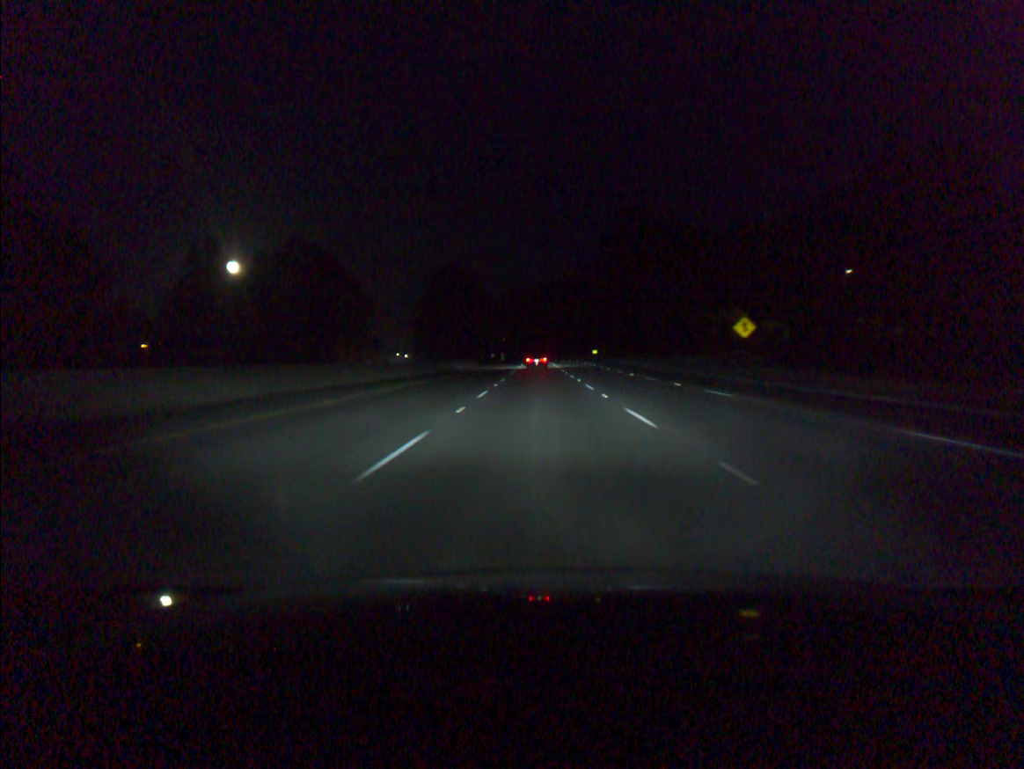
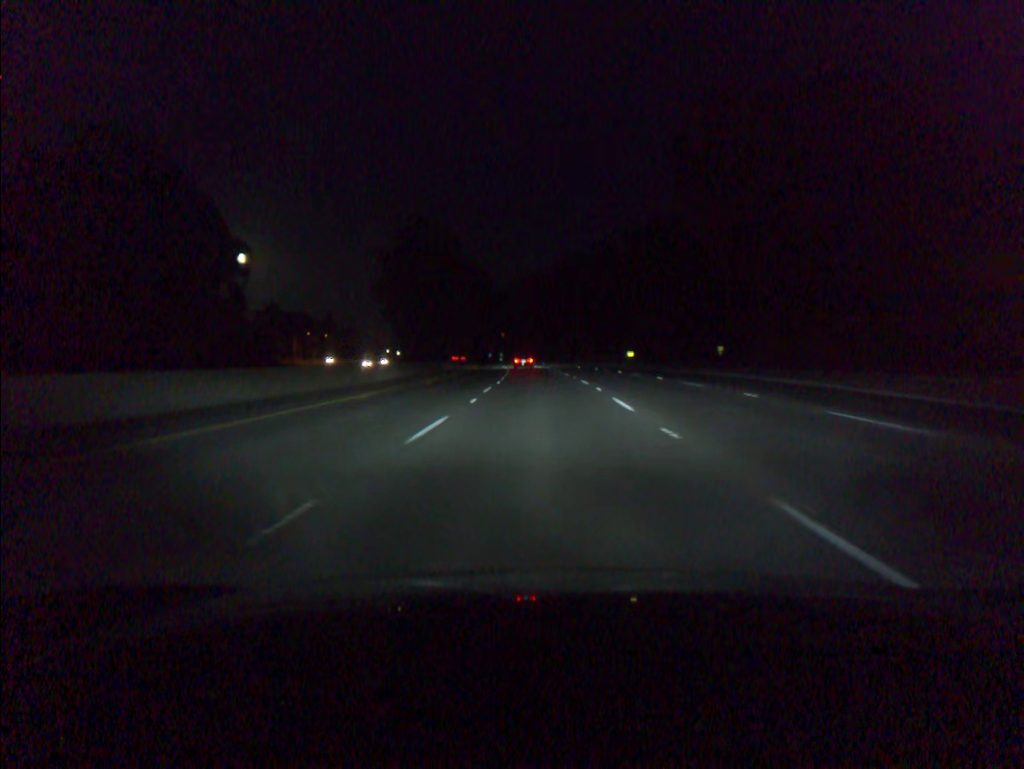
(-0.2, +69.6) m; -1°
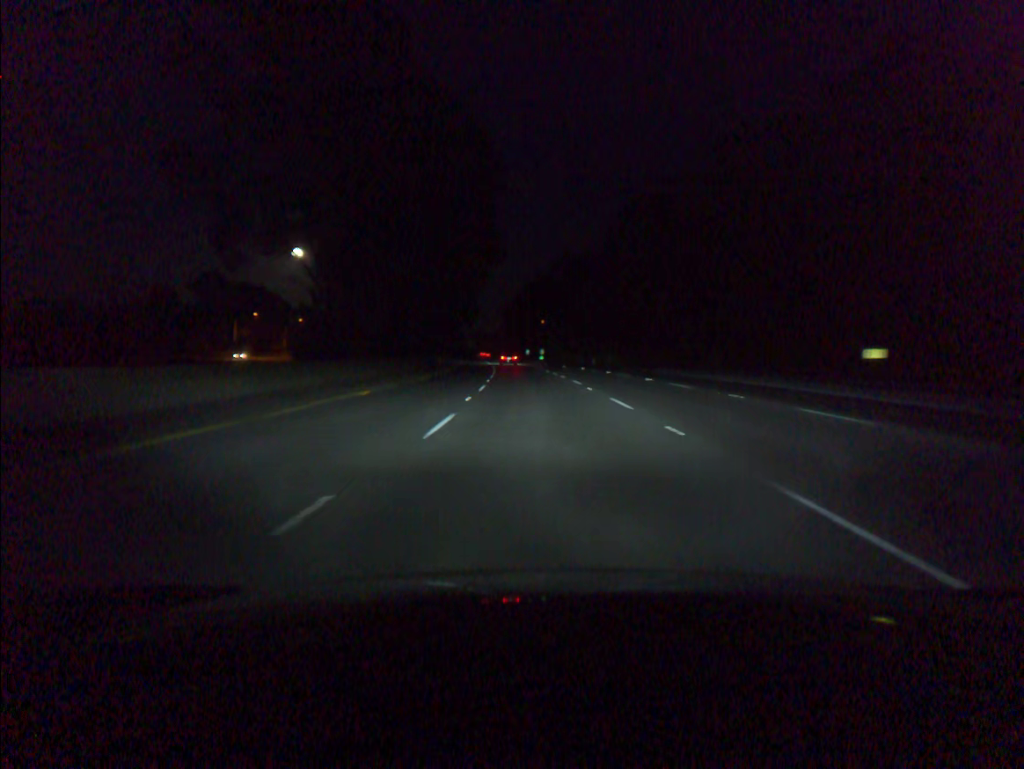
(-2.0, +86.7) m; -3°
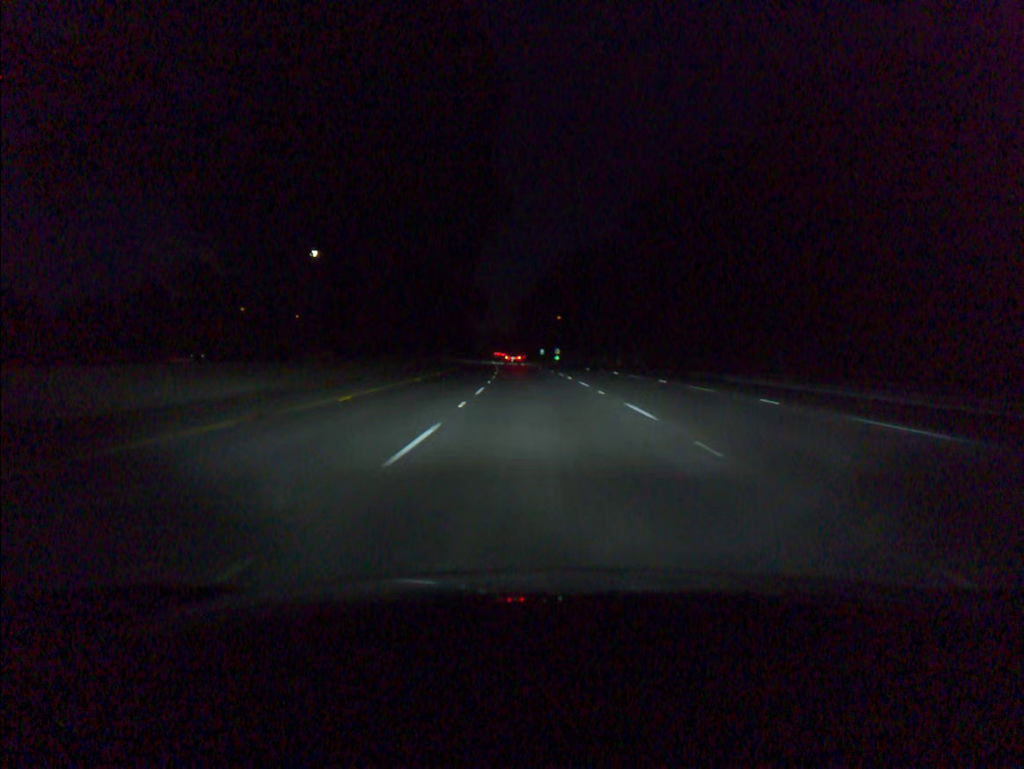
(-0.2, +17.3) m; -1°
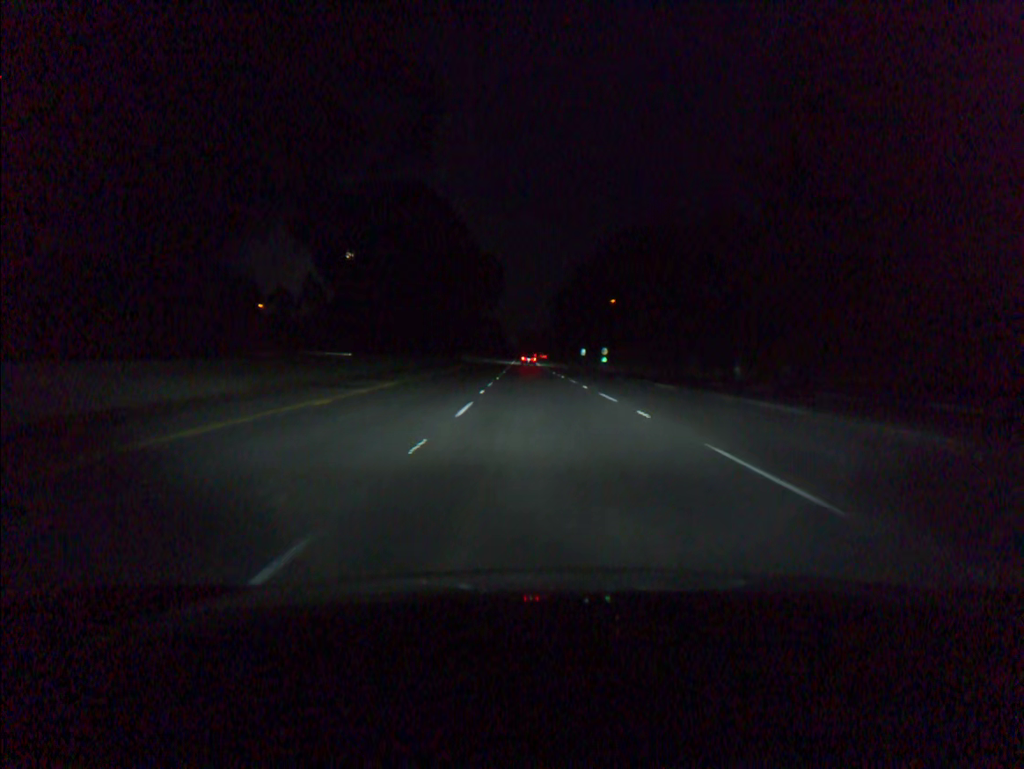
(-1.2, +51.8) m; -2°
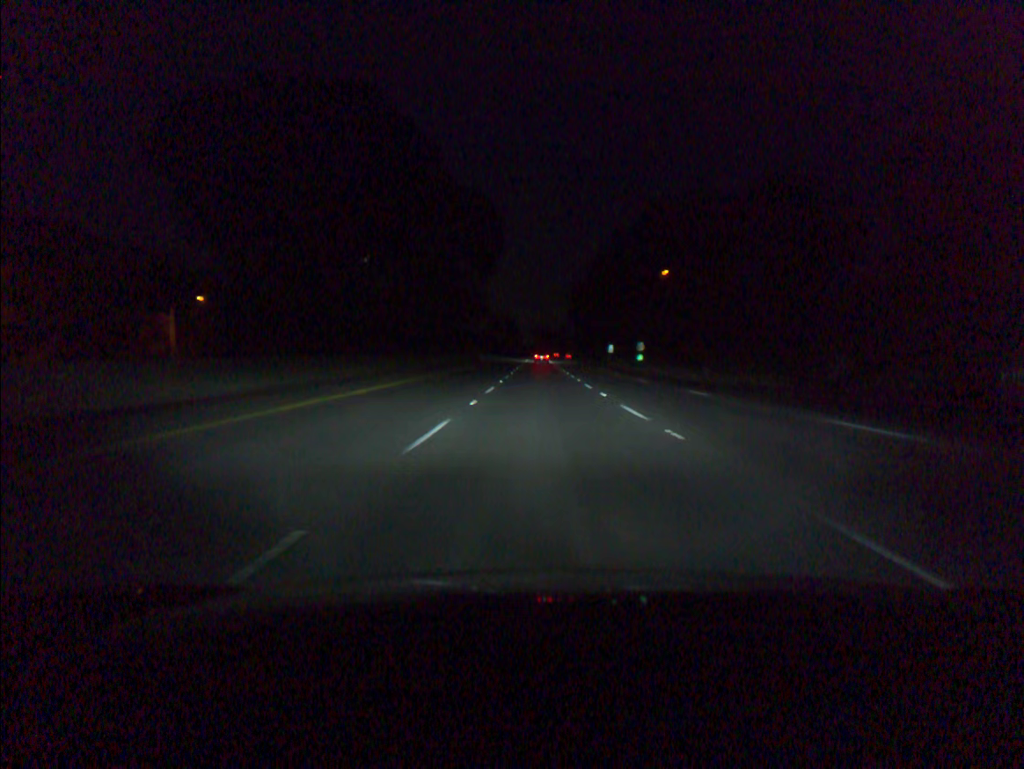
(-0.4, +34.6) m; -1°
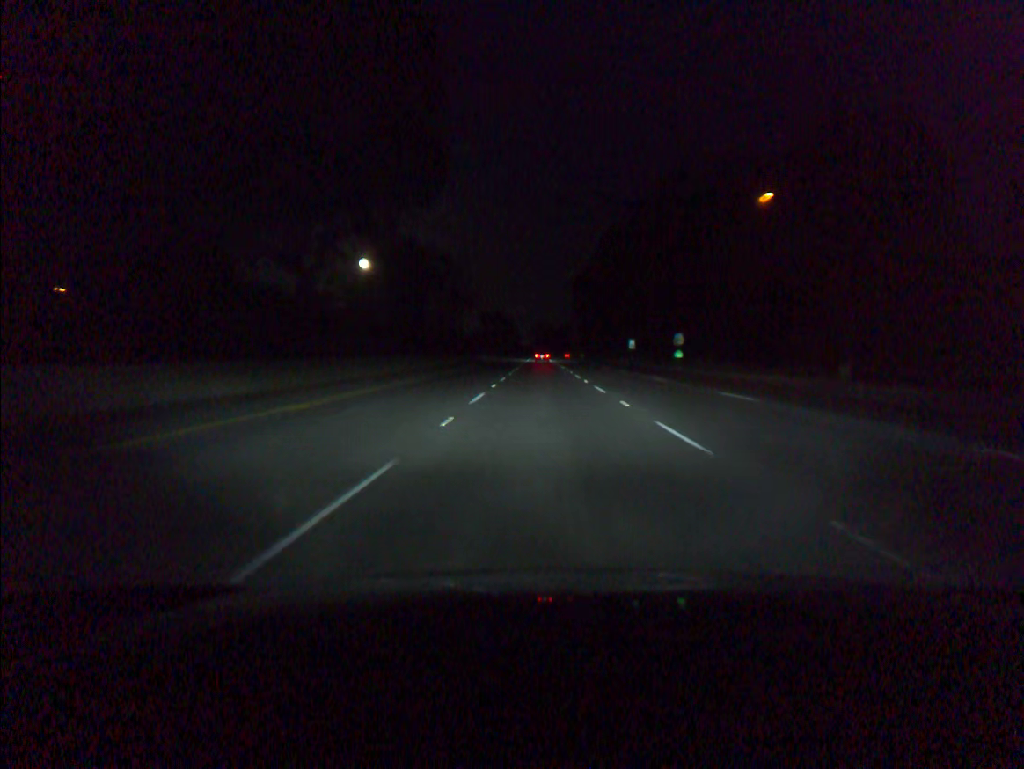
(-0.1, +34.7) m; 0°
